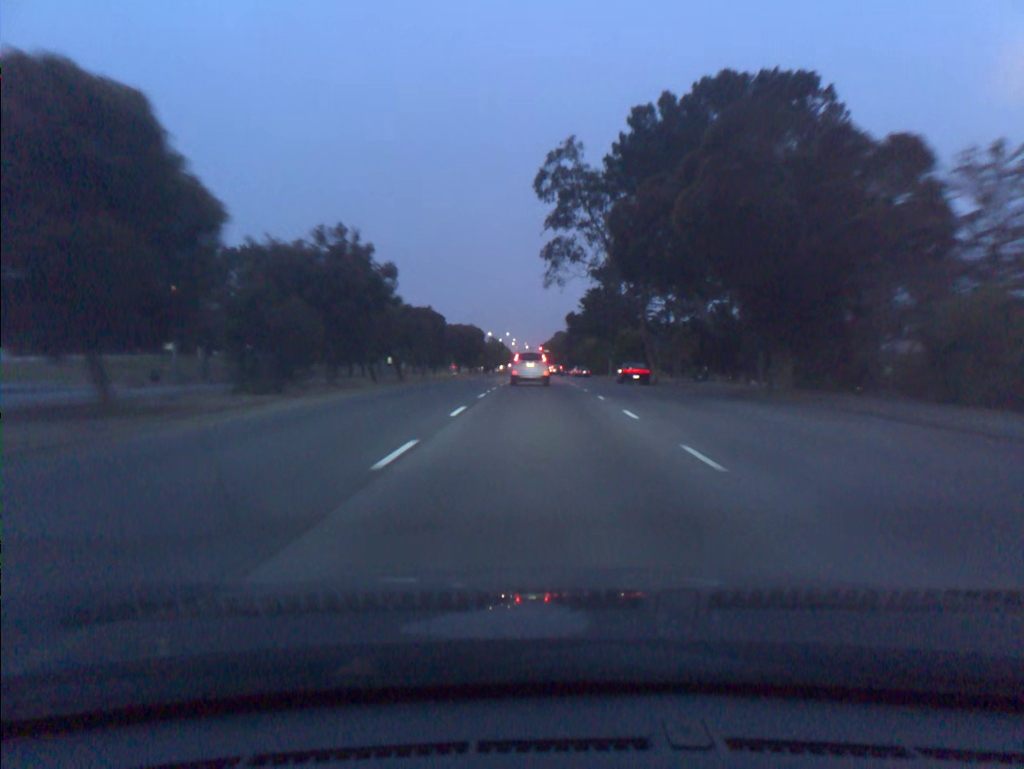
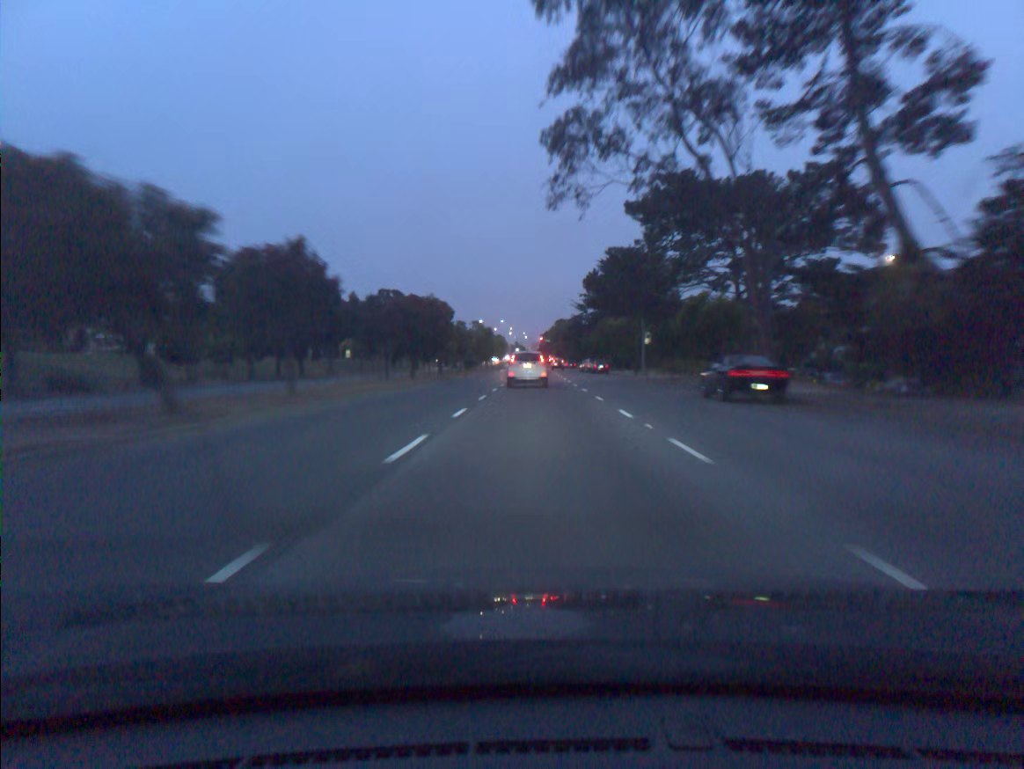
(+0.1, +27.8) m; 0°
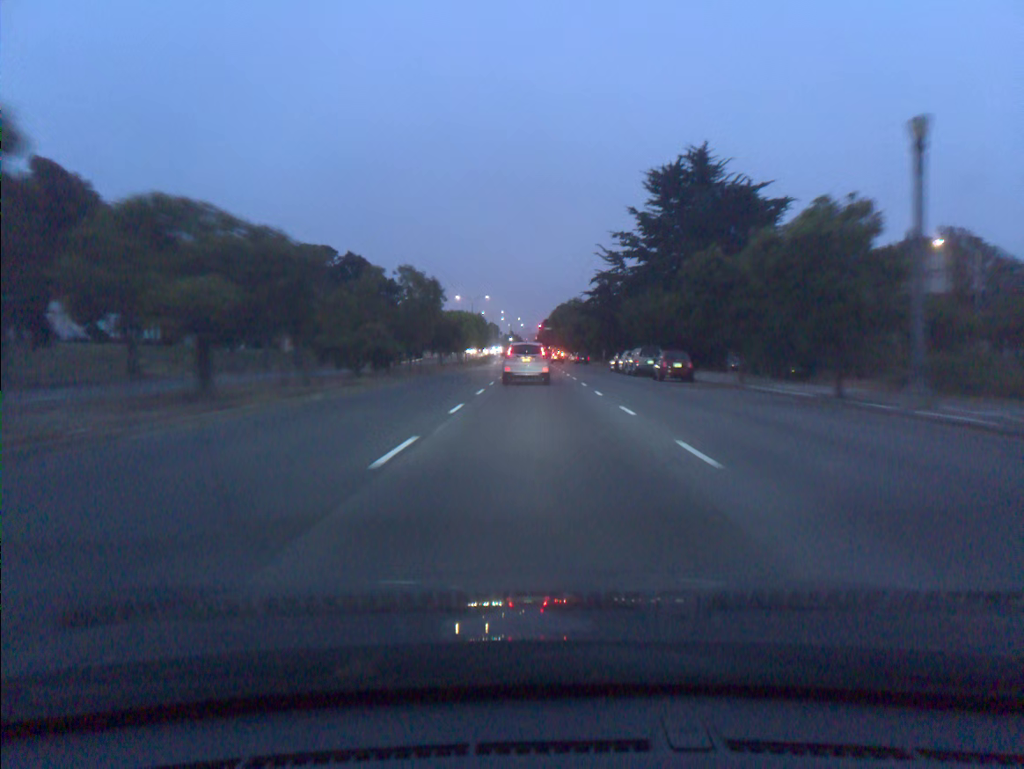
(-0.1, +44.2) m; 0°
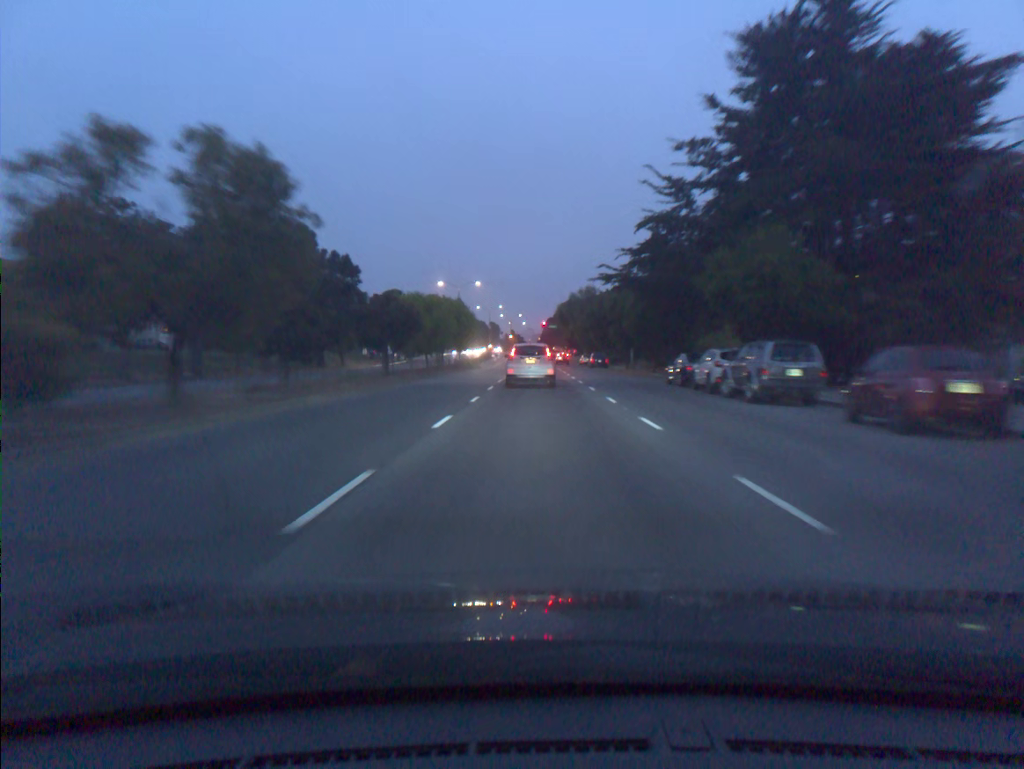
(-0.1, +24.6) m; 0°
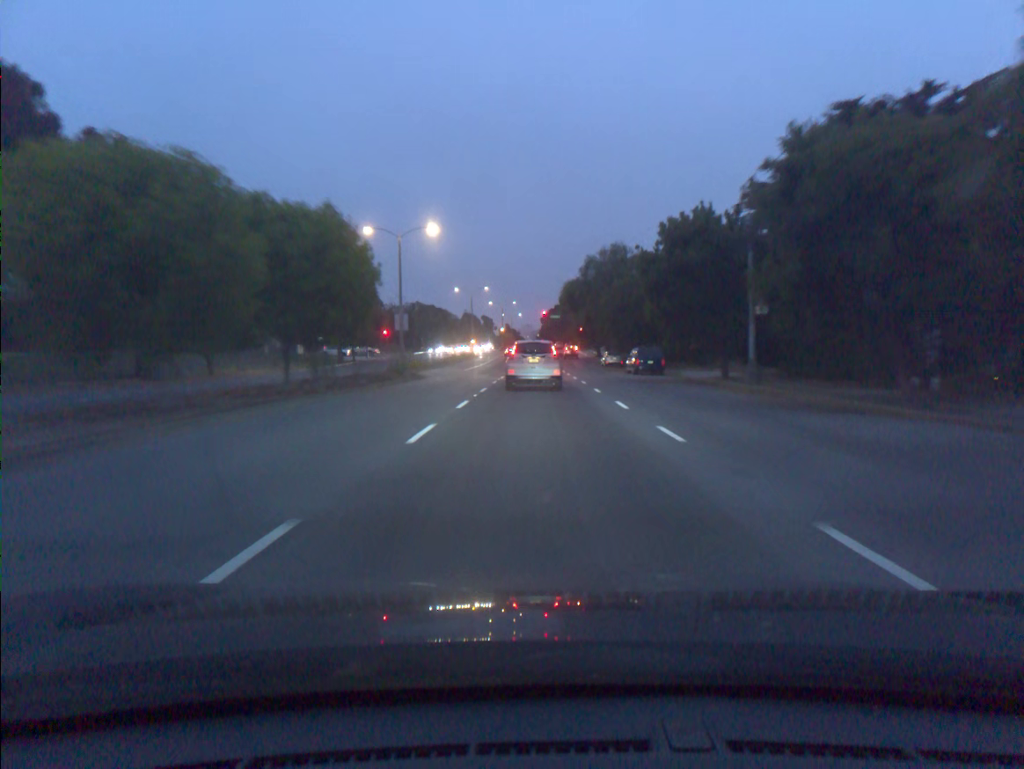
(+0.1, +38.6) m; 0°
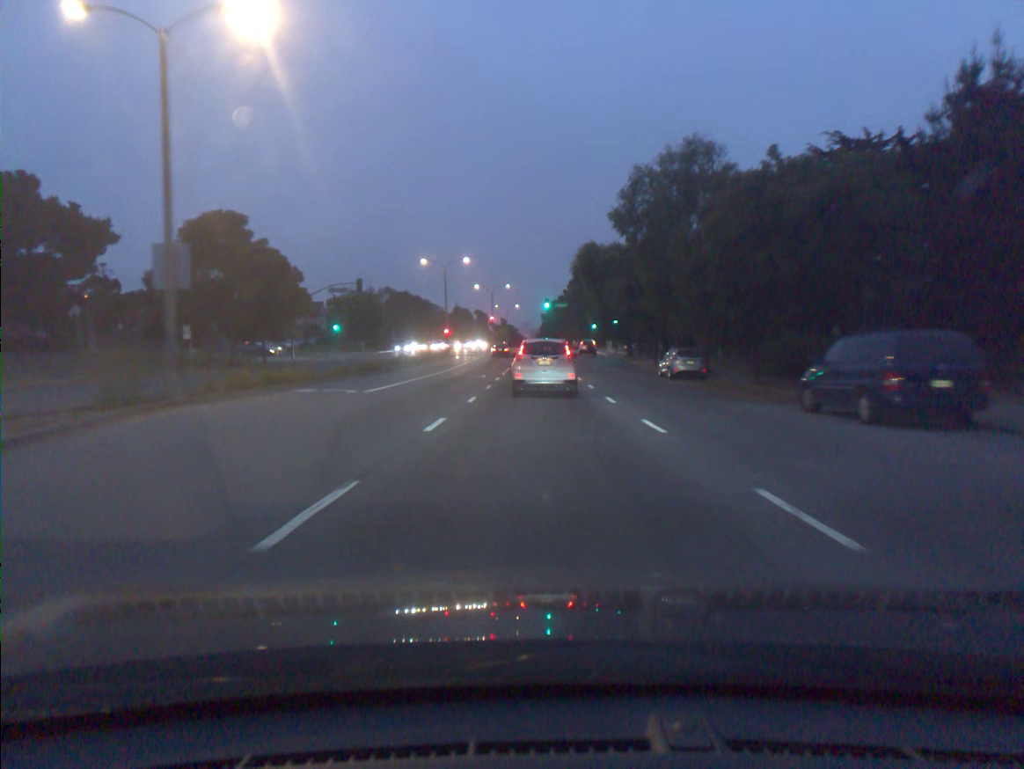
(-0.1, +33.9) m; 0°
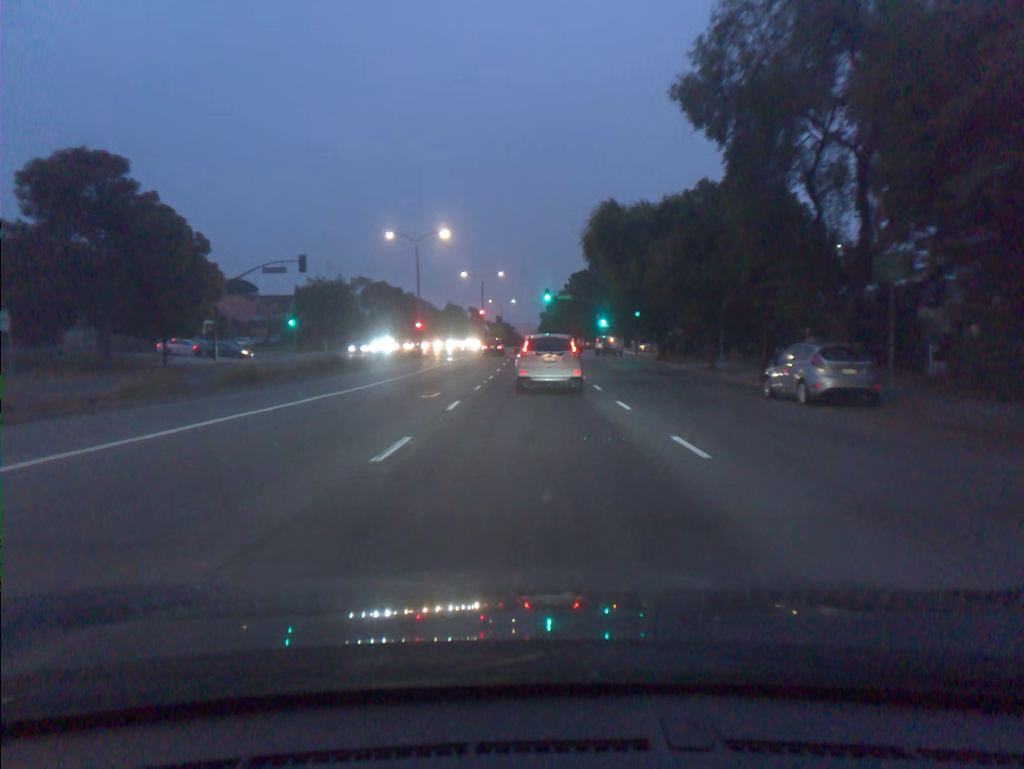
(+0.1, +18.2) m; 0°
